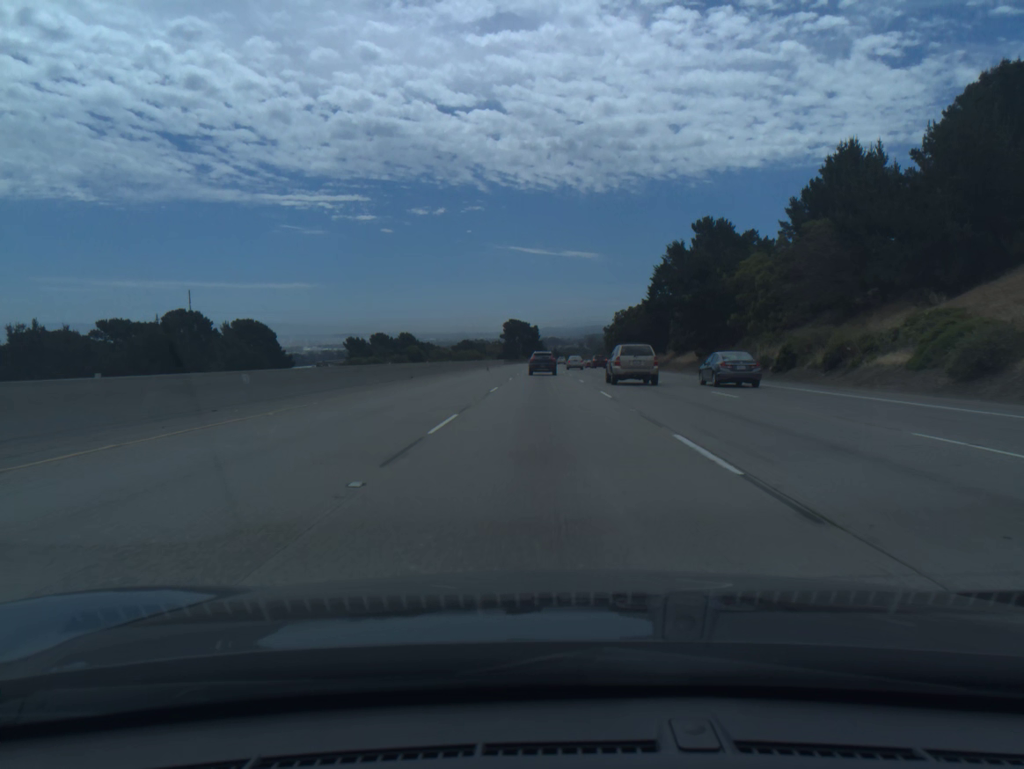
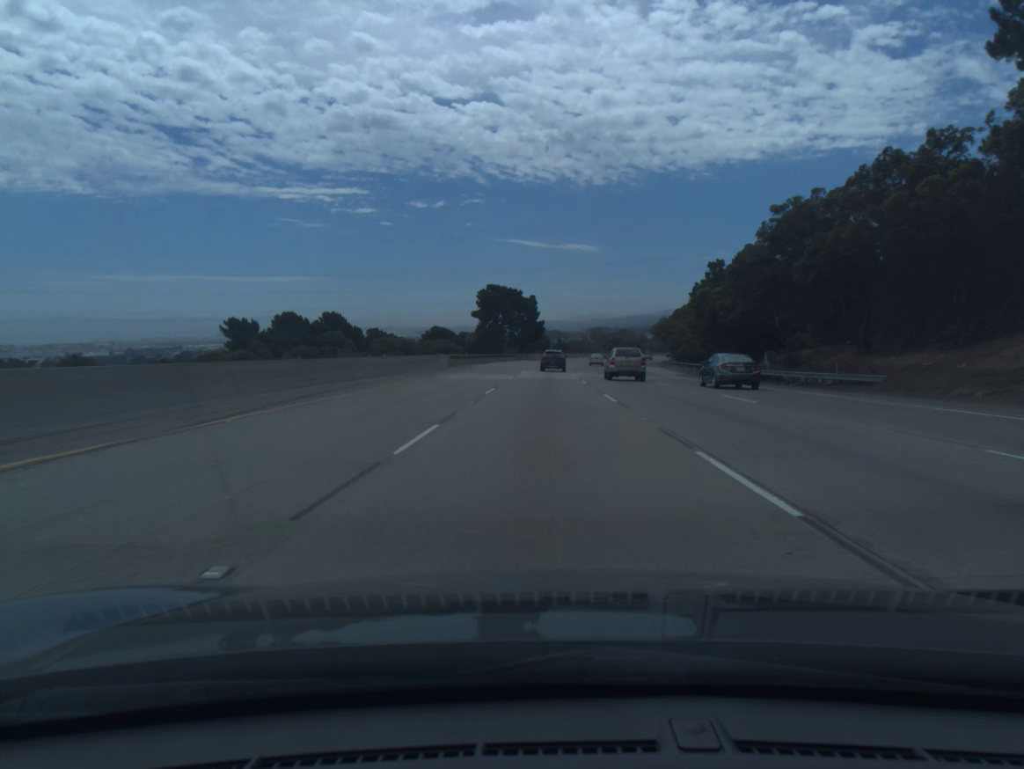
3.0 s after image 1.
(+0.1, +89.8) m; 0°
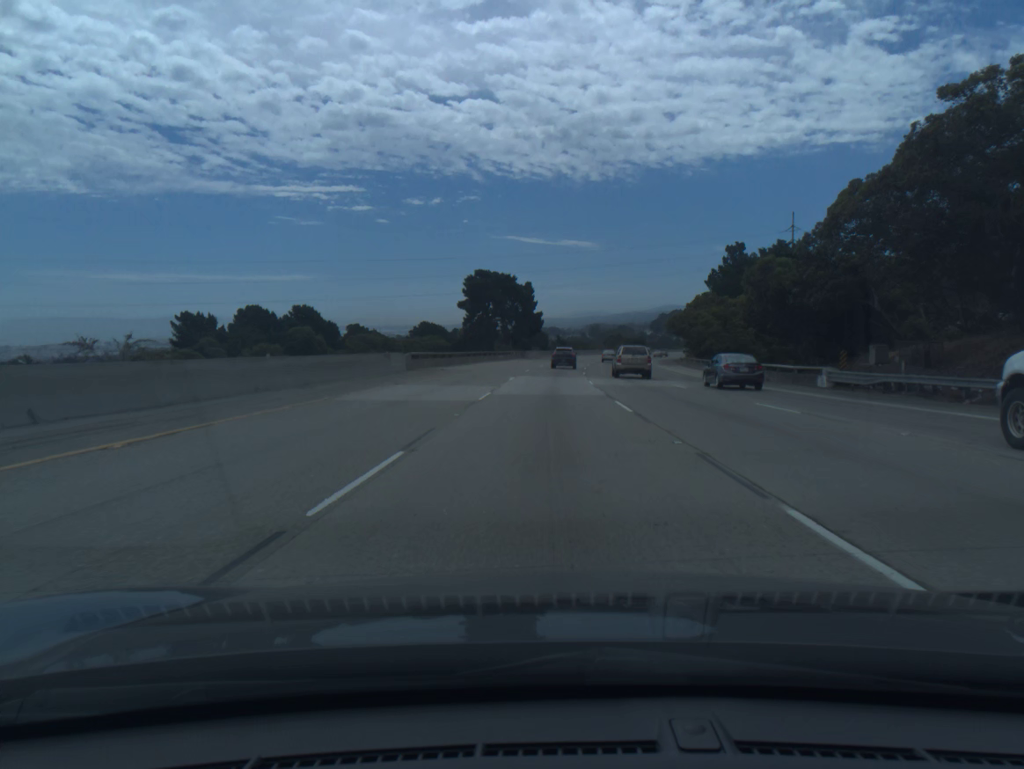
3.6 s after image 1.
(0.0, +18.1) m; 0°
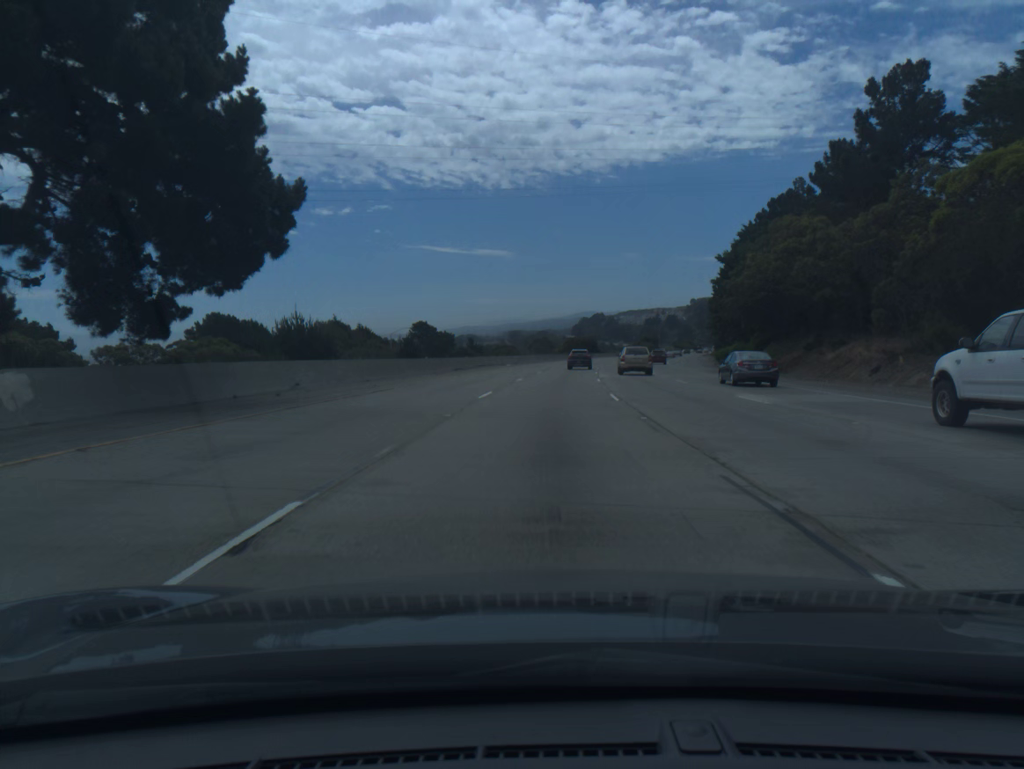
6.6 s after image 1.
(+3.7, +91.1) m; +6°
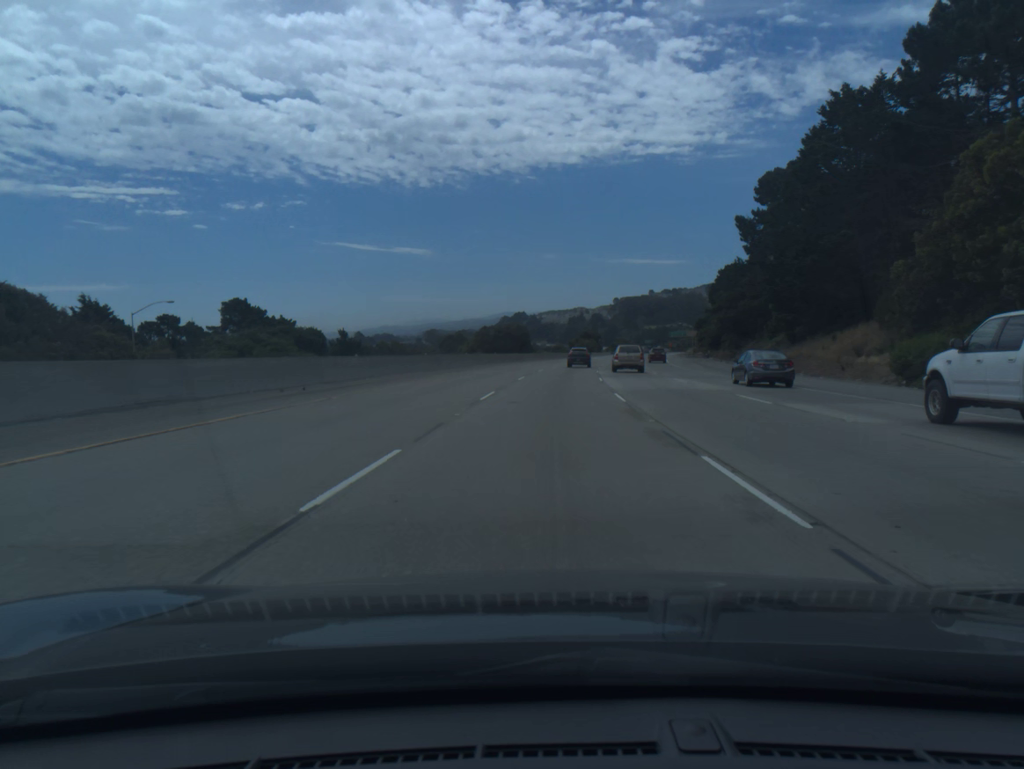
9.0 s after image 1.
(+3.5, +73.5) m; +6°
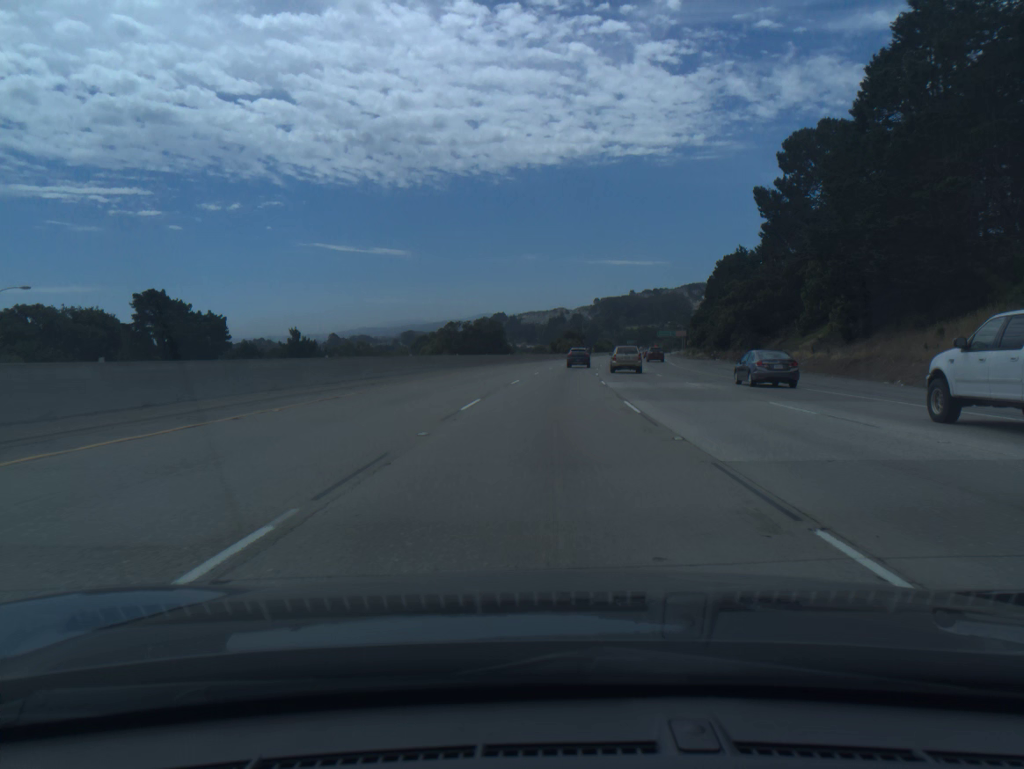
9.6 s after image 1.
(+0.2, +18.5) m; +1°
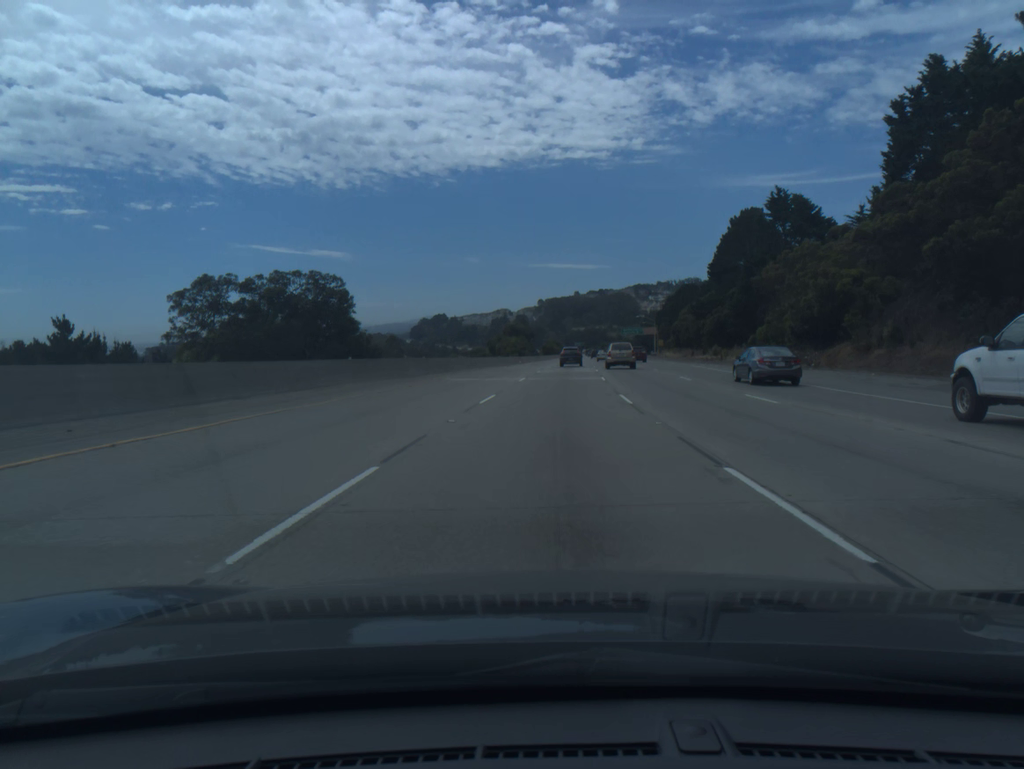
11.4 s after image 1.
(+2.0, +55.6) m; +4°
